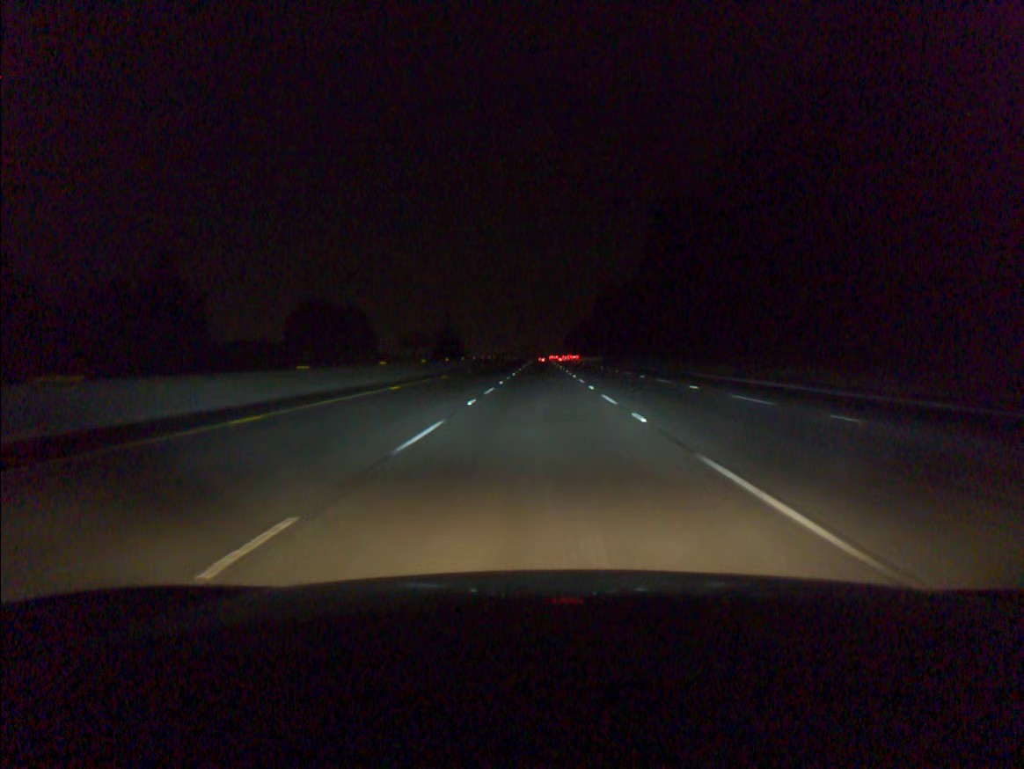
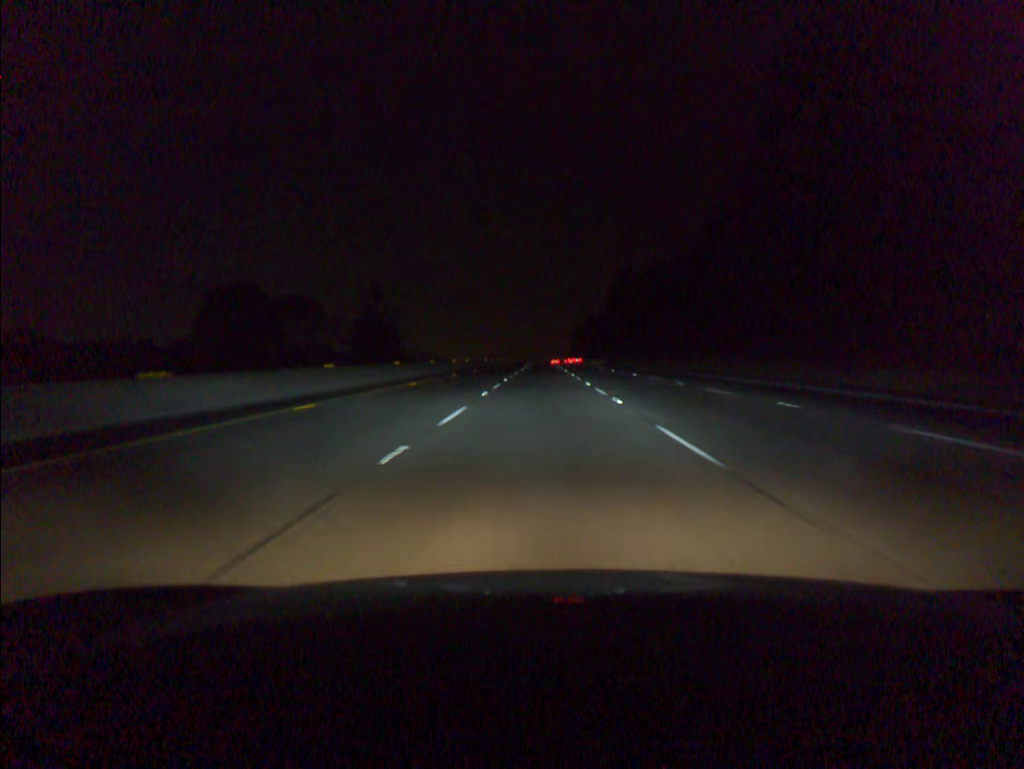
(0.0, +54.9) m; 0°
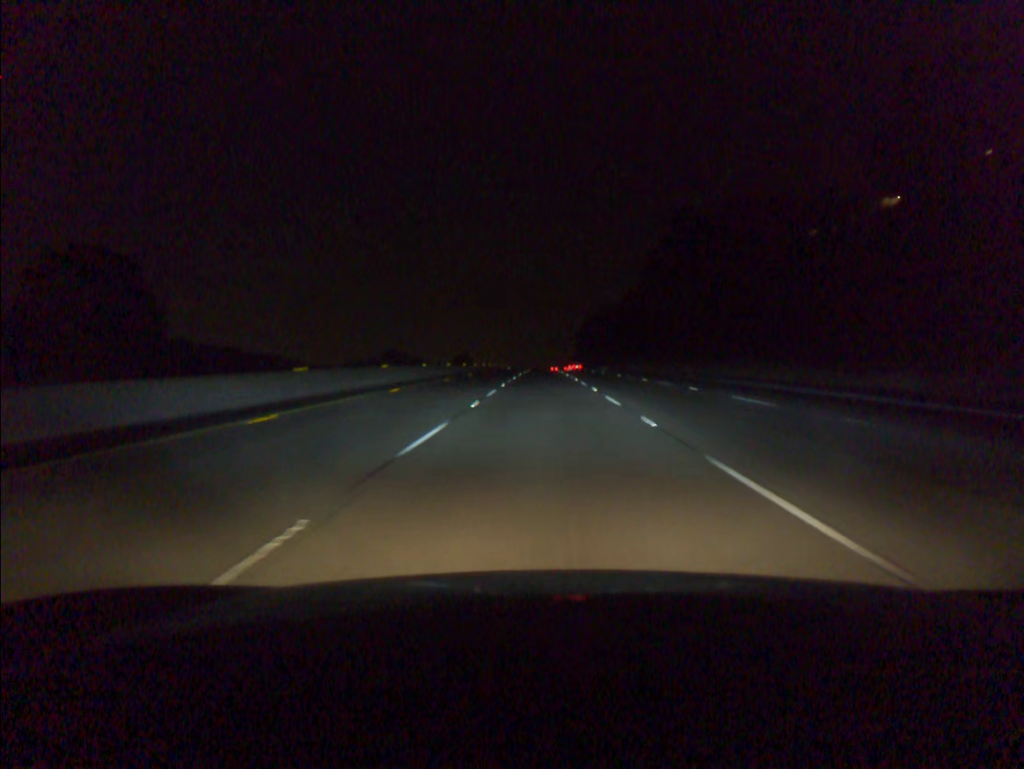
(-0.1, +91.4) m; 0°
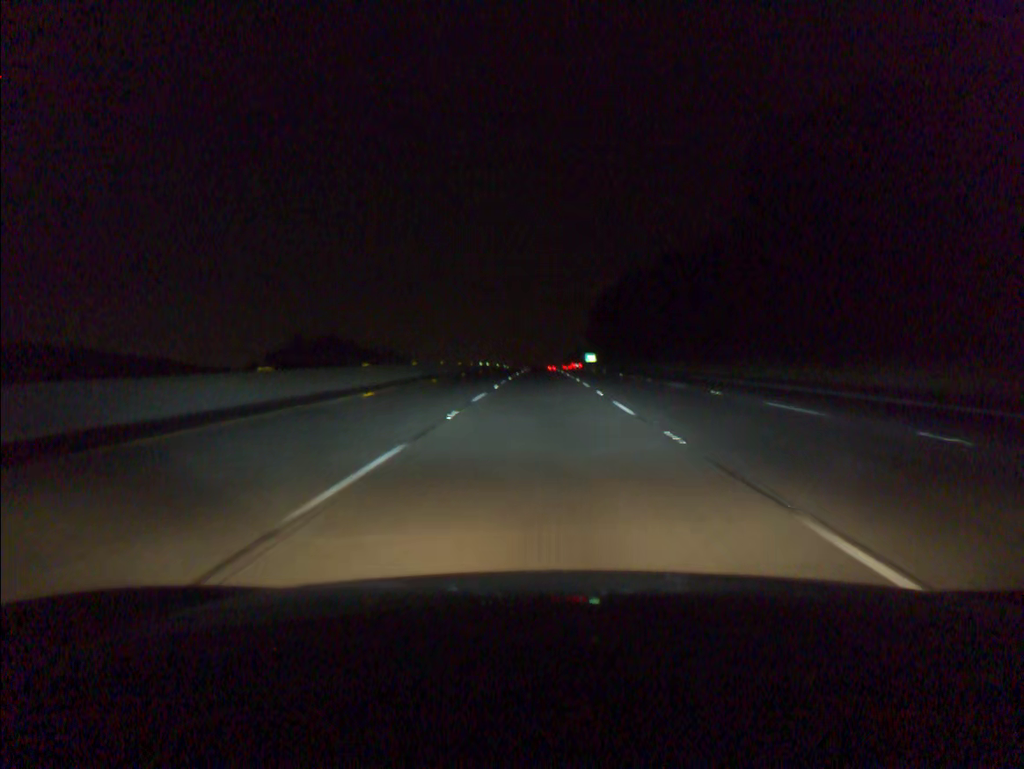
(0.0, +91.4) m; 0°
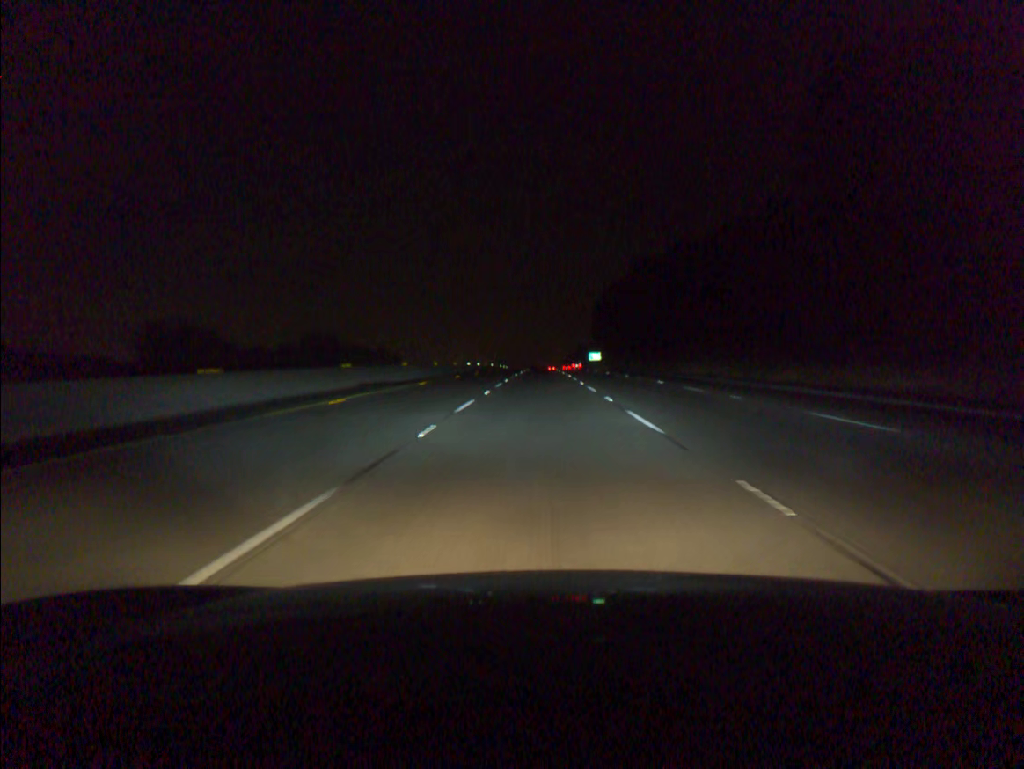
(0.0, +18.3) m; 0°
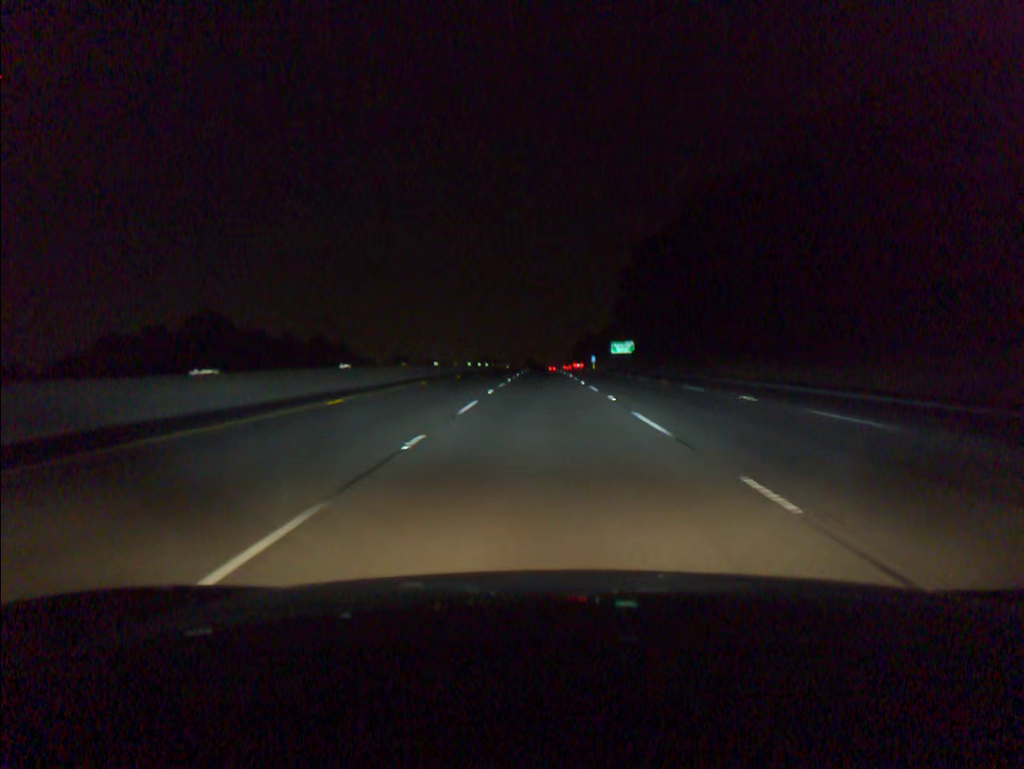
(-0.1, +73.6) m; 0°
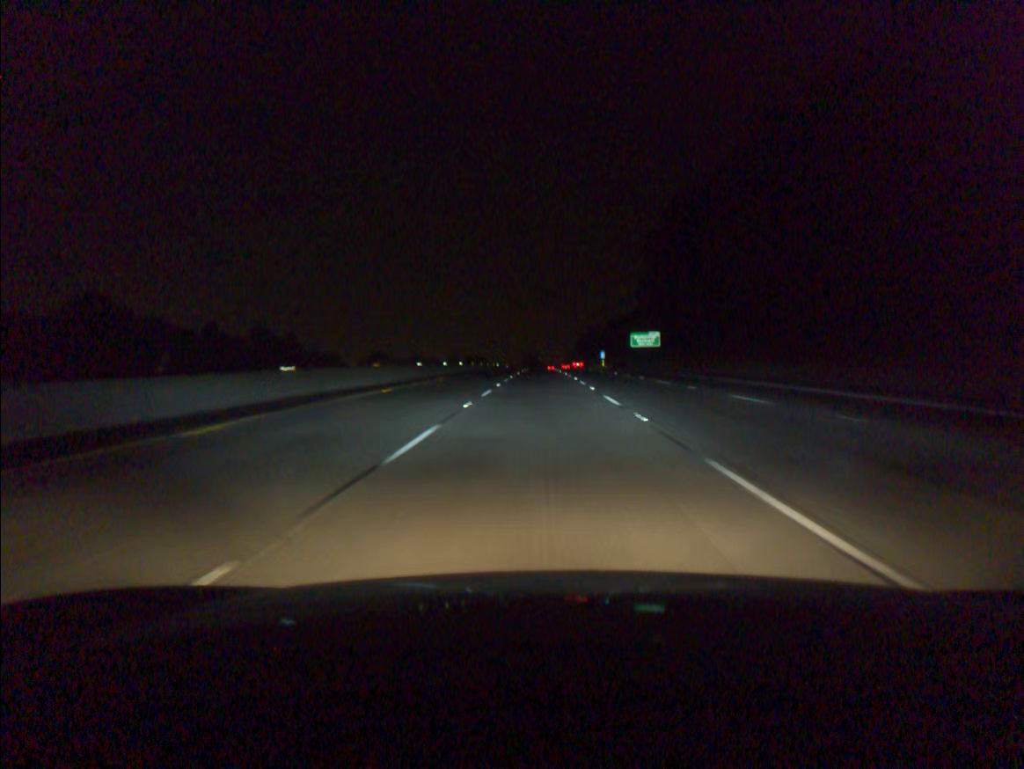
(0.0, +36.9) m; 0°
